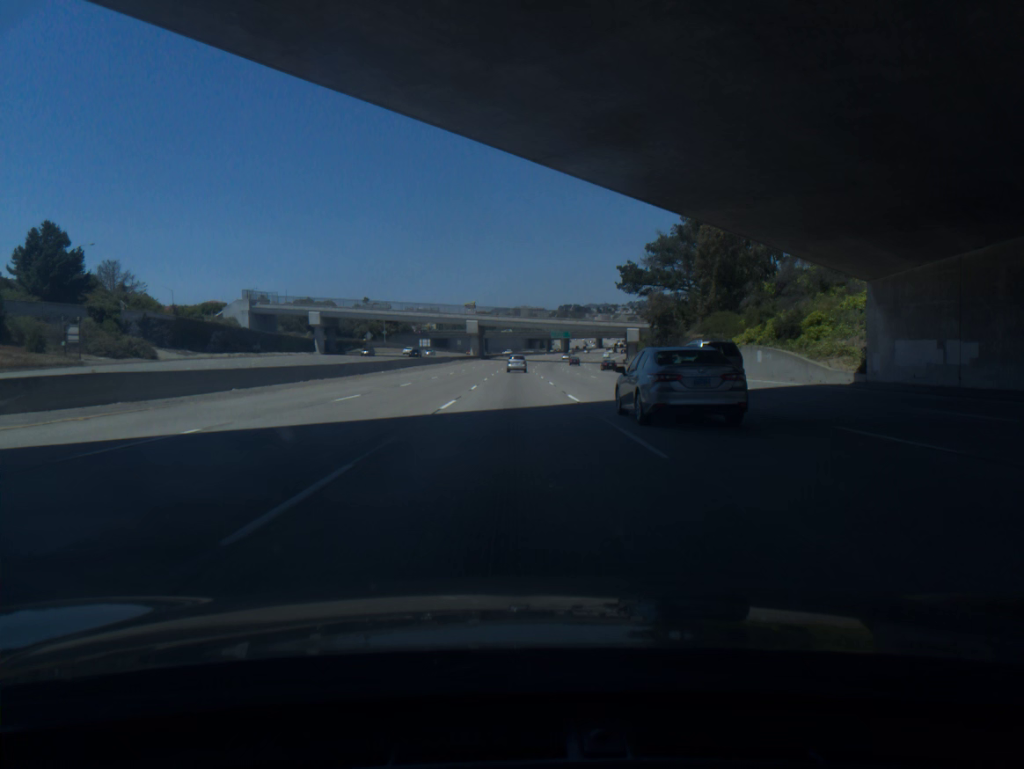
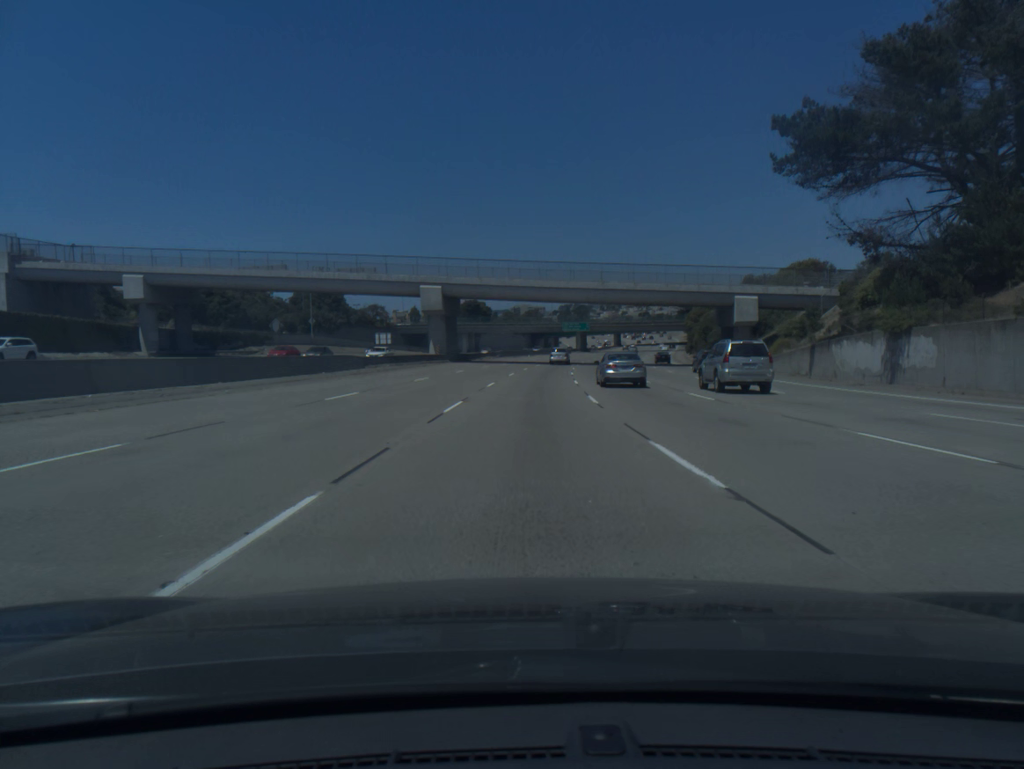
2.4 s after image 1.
(+0.2, +72.8) m; +1°
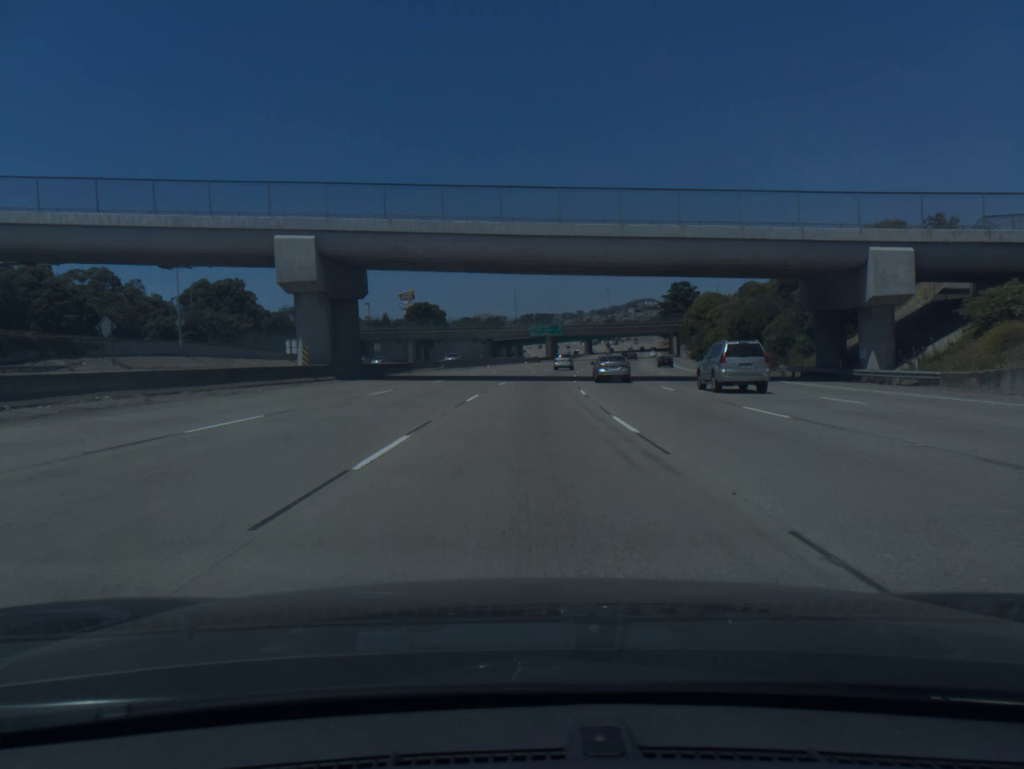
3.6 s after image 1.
(+0.8, +36.9) m; +3°
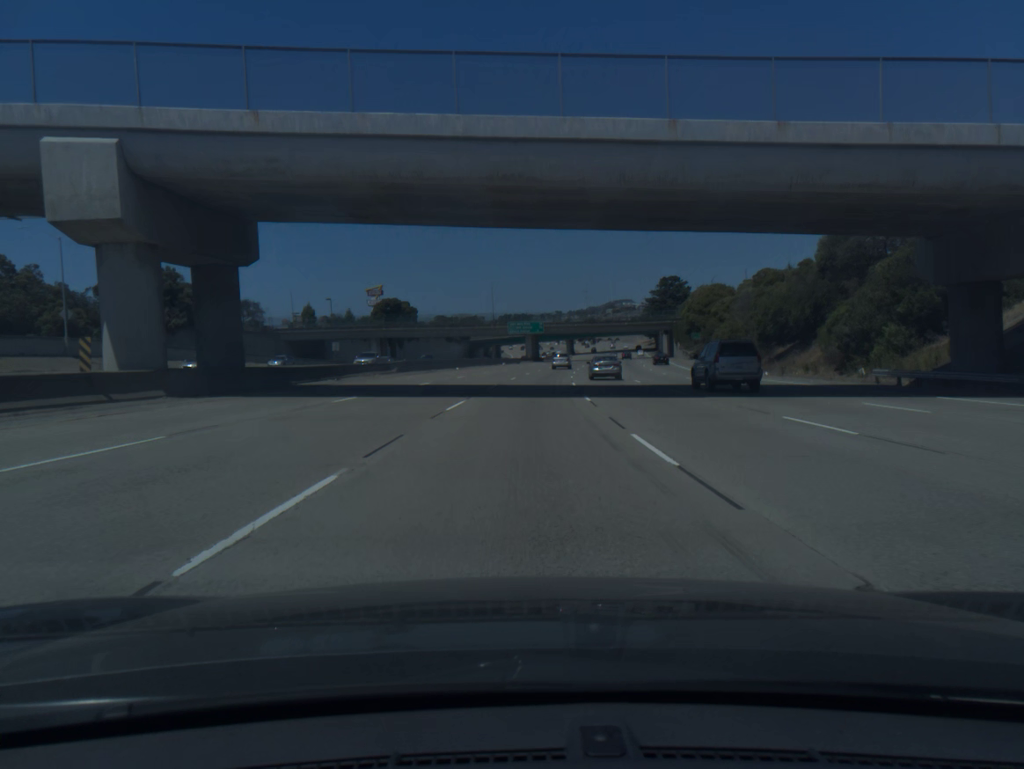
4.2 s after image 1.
(+0.3, +18.5) m; +2°
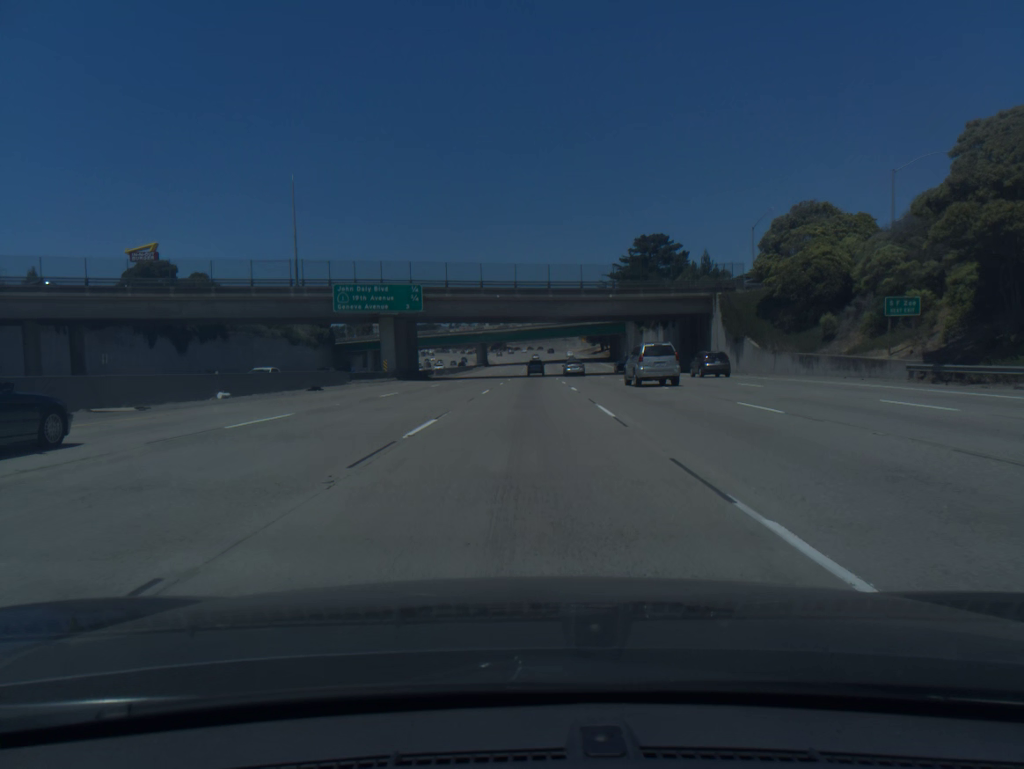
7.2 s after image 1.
(+5.6, +92.2) m; +6°
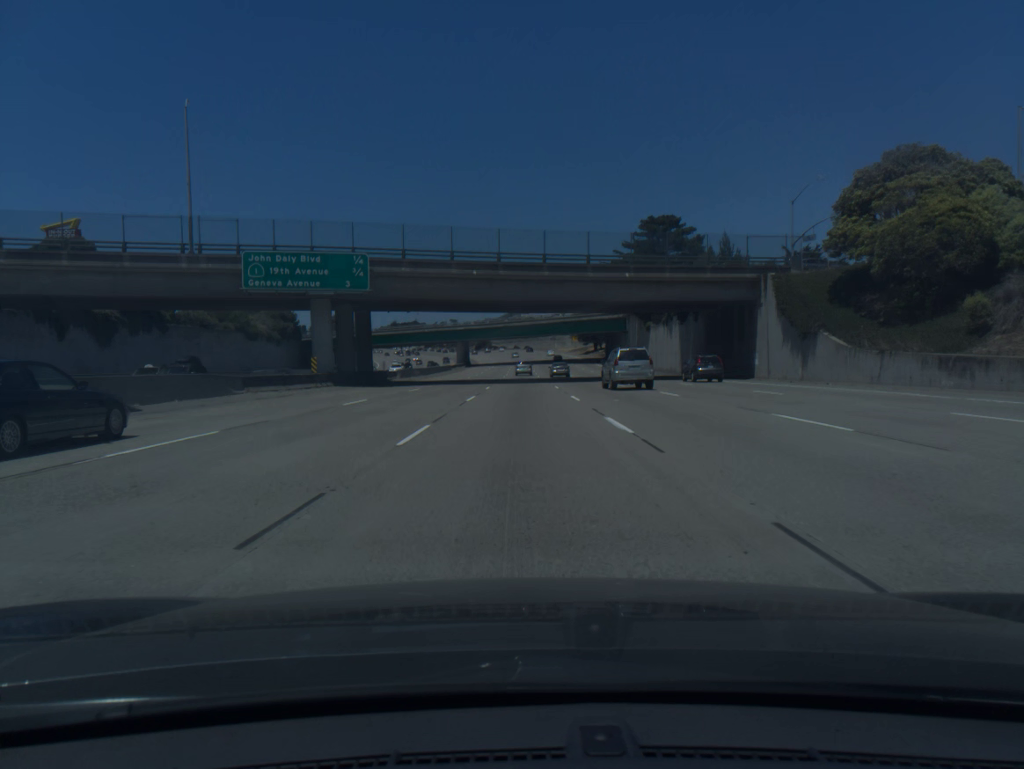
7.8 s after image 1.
(+0.2, +18.4) m; +1°
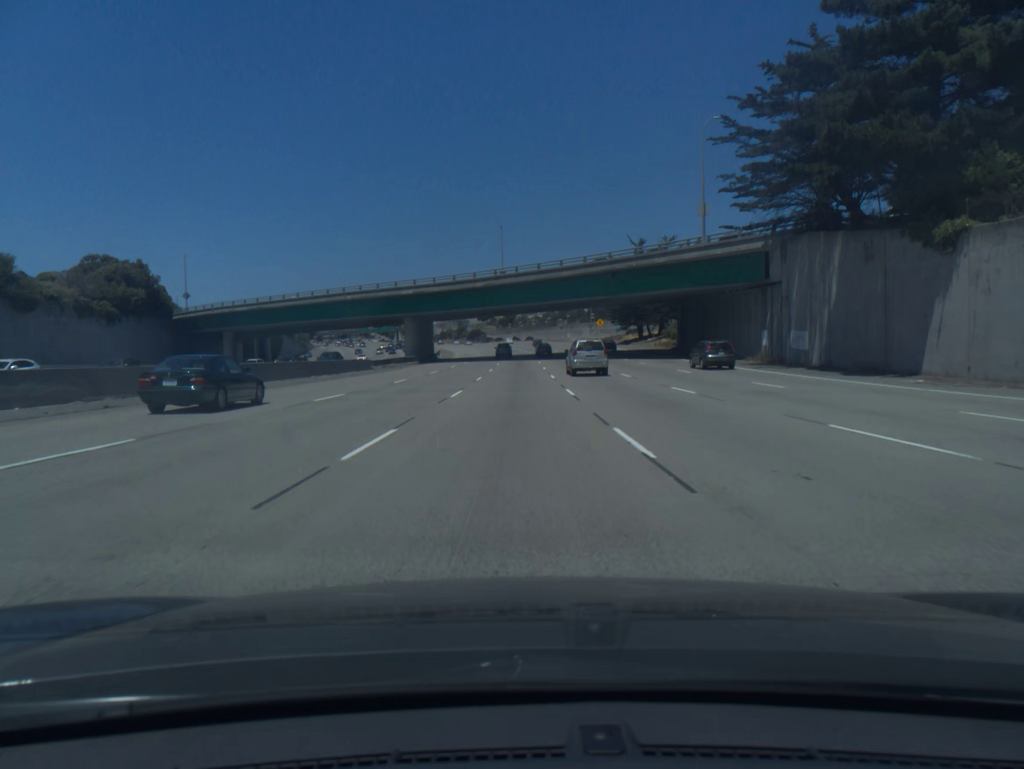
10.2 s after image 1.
(+0.6, +73.5) m; 0°
